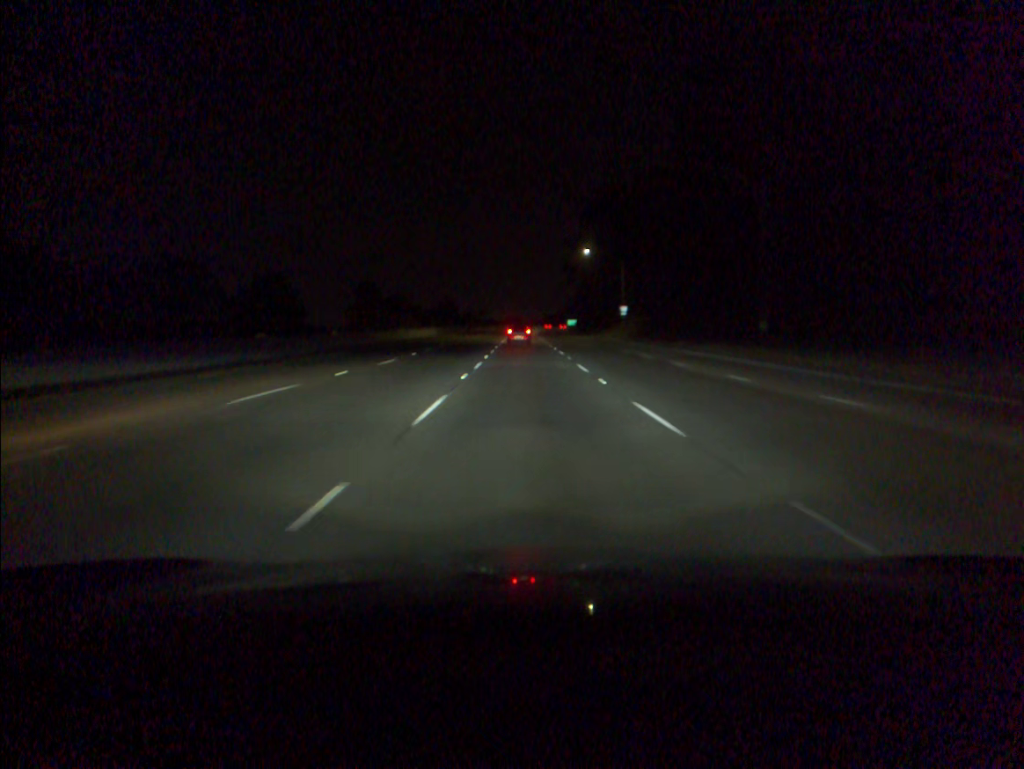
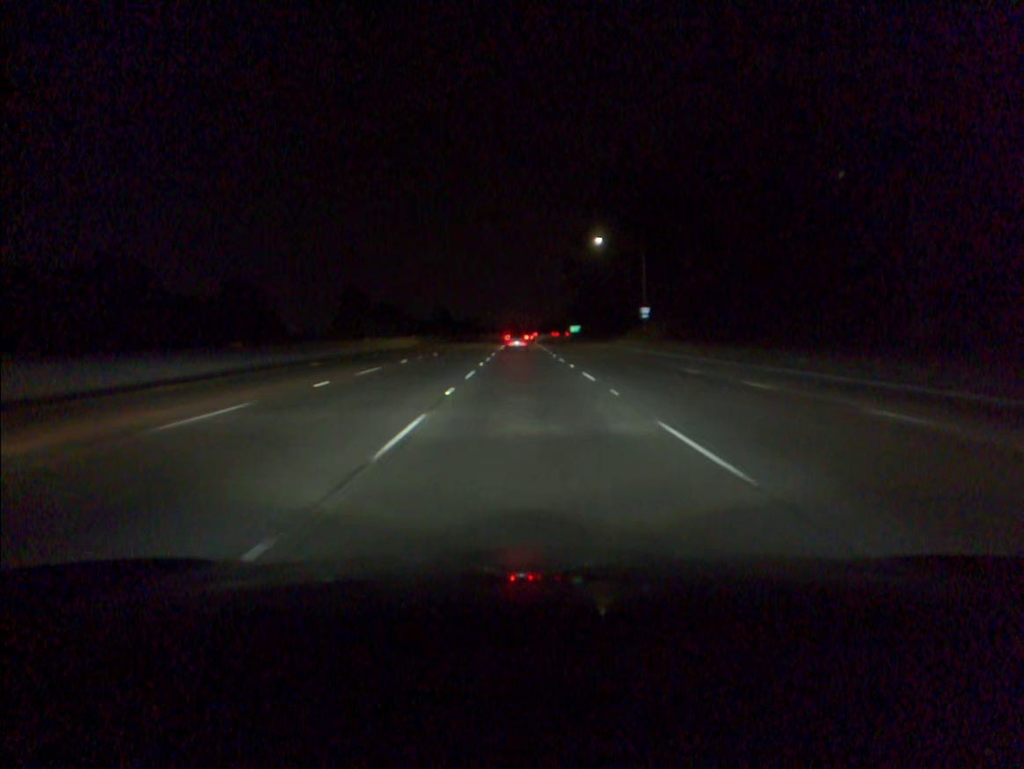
(0.0, +17.6) m; 0°
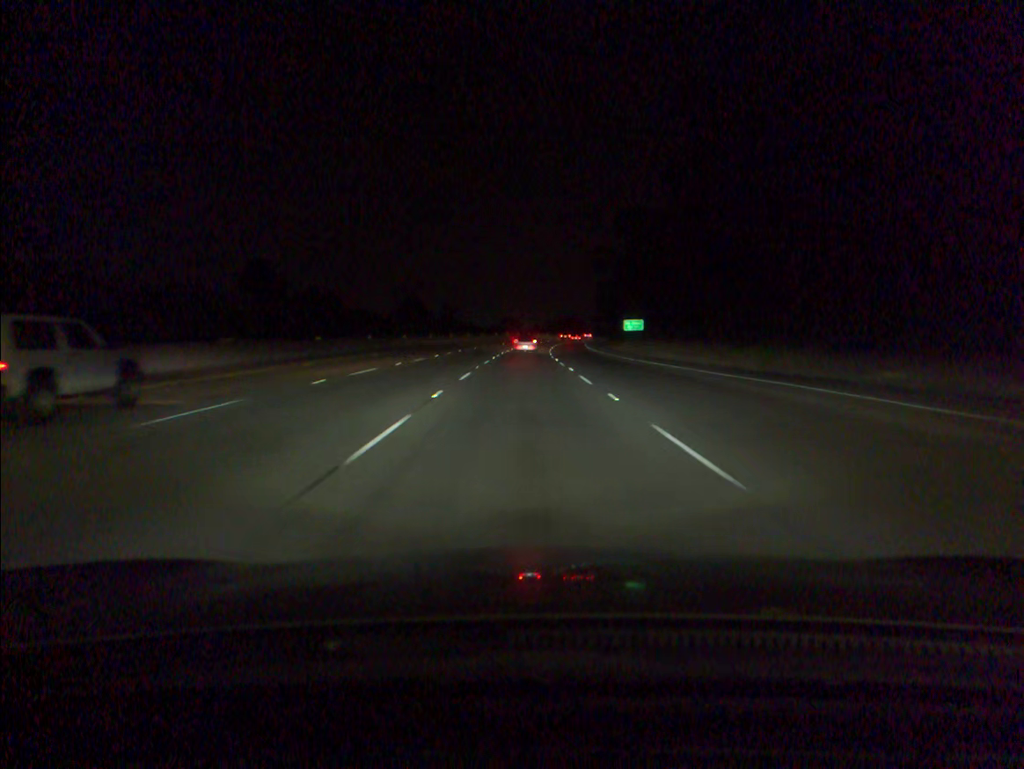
(-0.2, +87.9) m; 0°
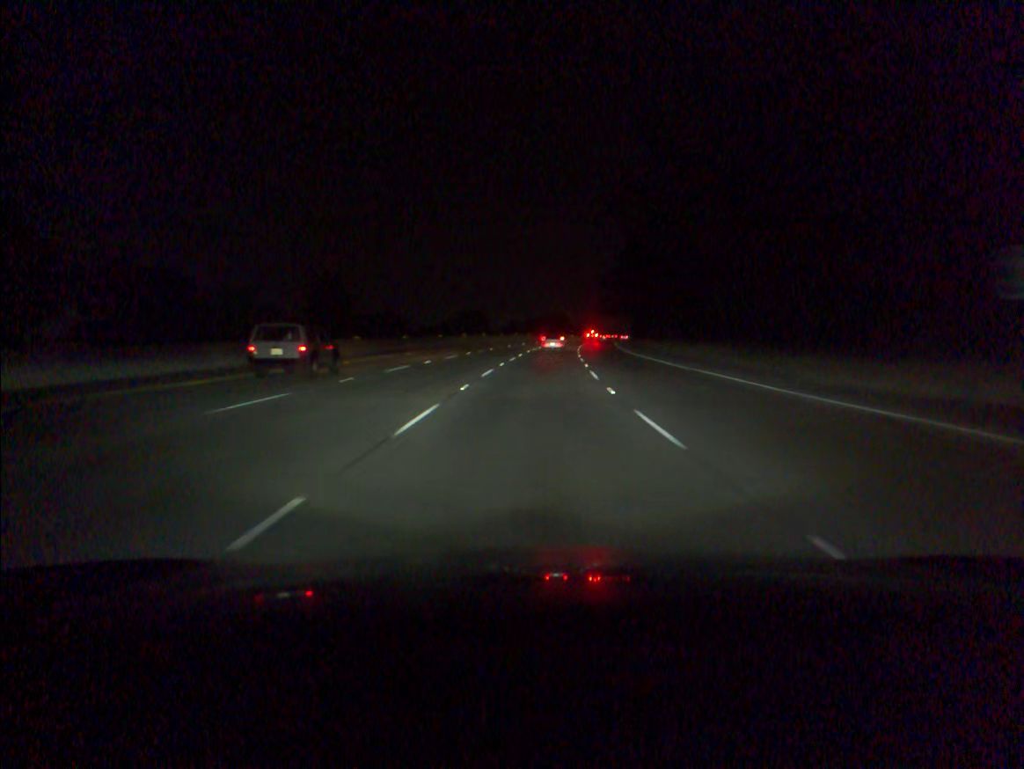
(+0.6, +70.7) m; +2°
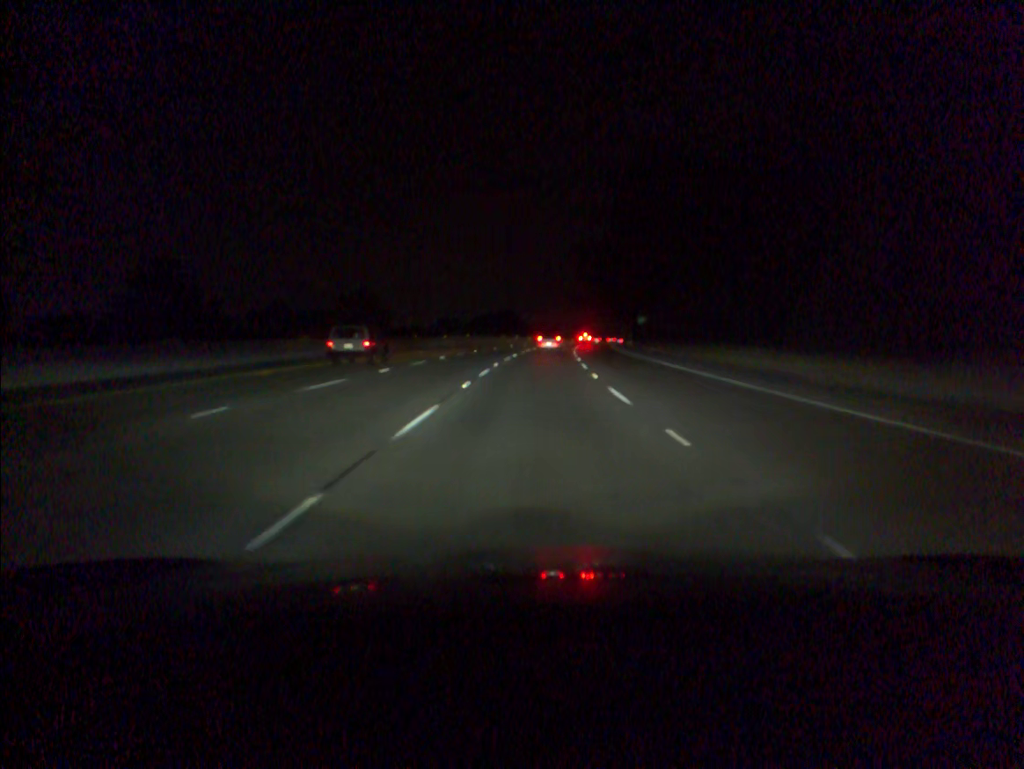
(+1.8, +52.8) m; +4°
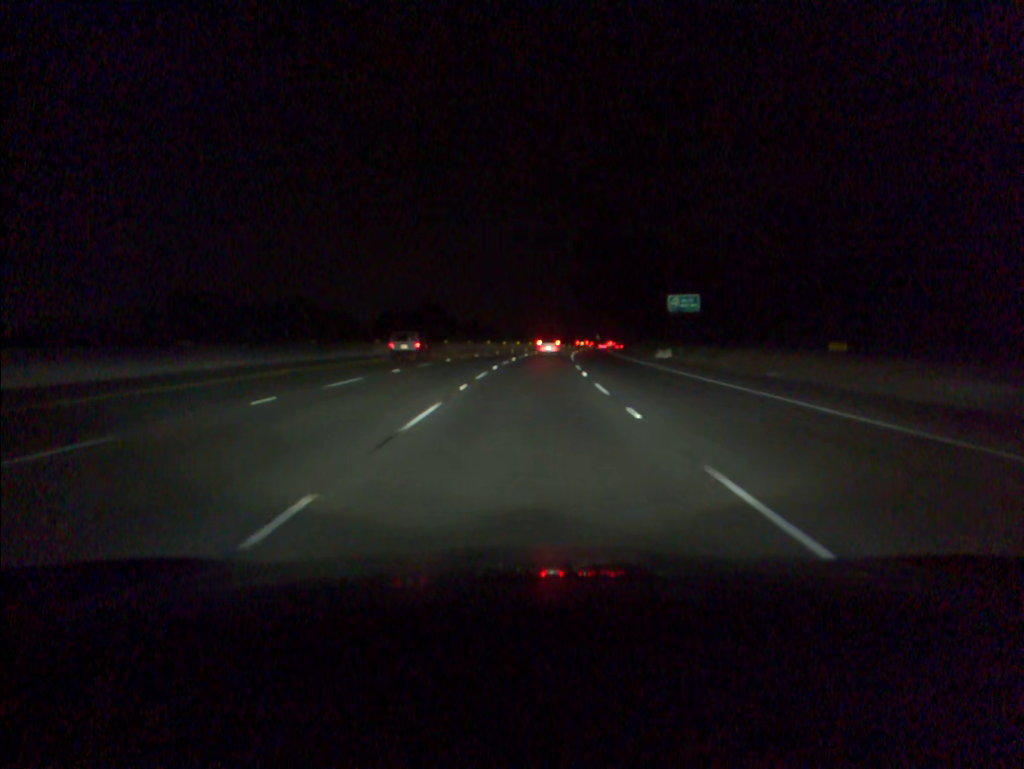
(+2.8, +70.2) m; +5°
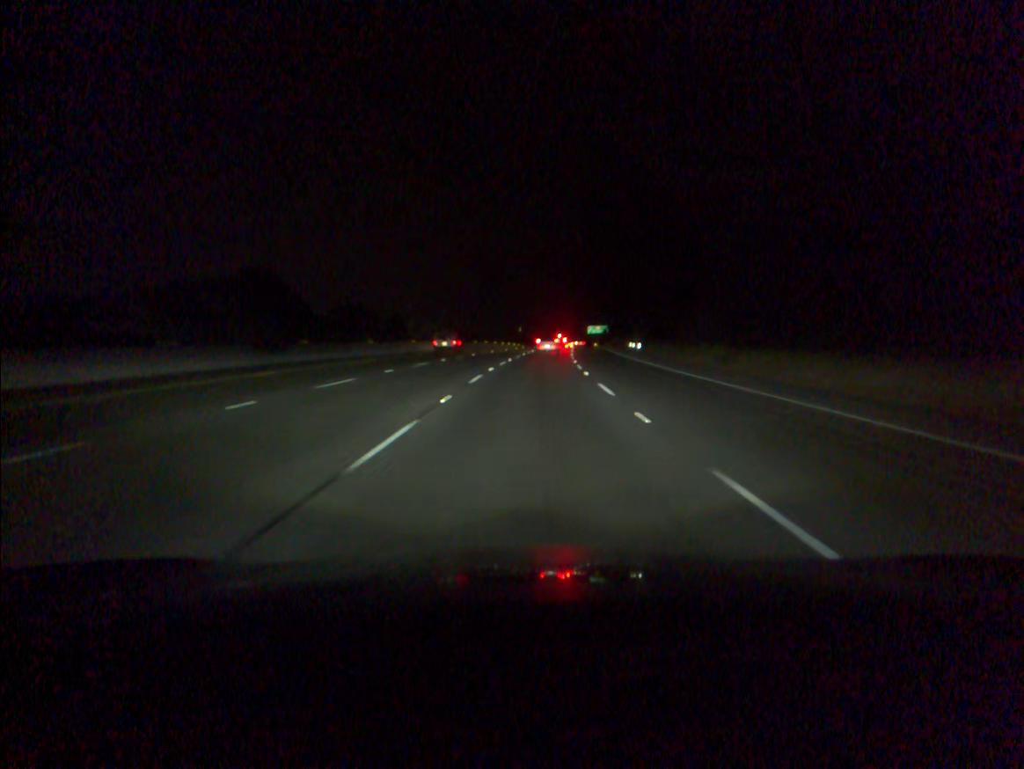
(+4.2, +88.1) m; +6°
